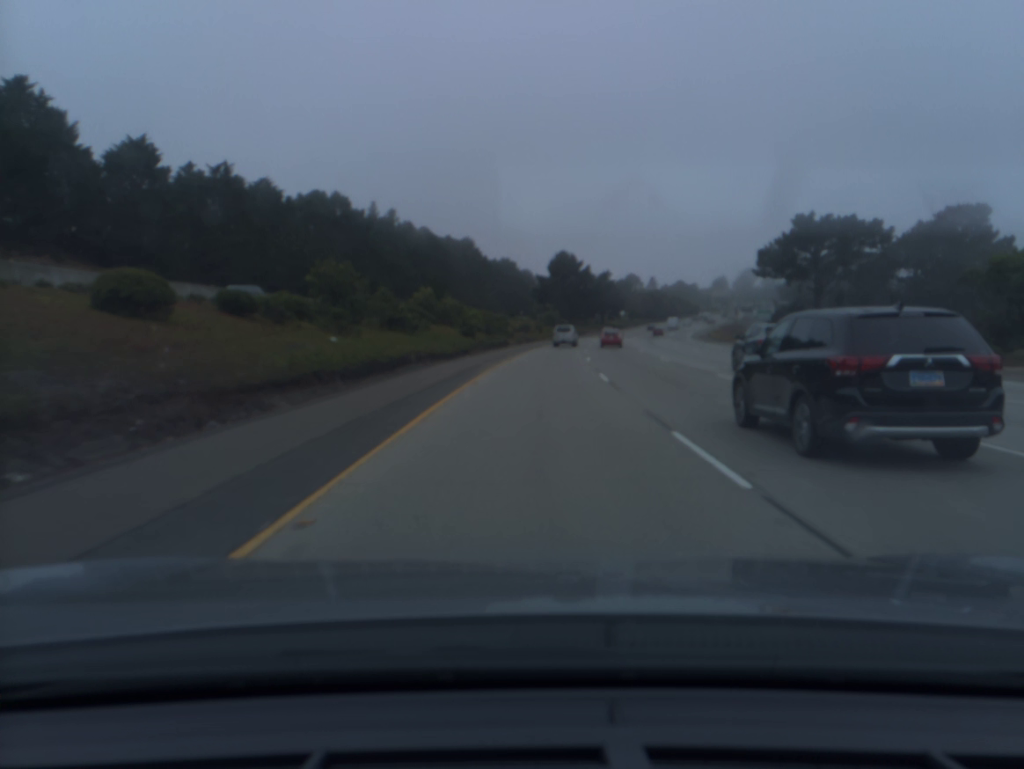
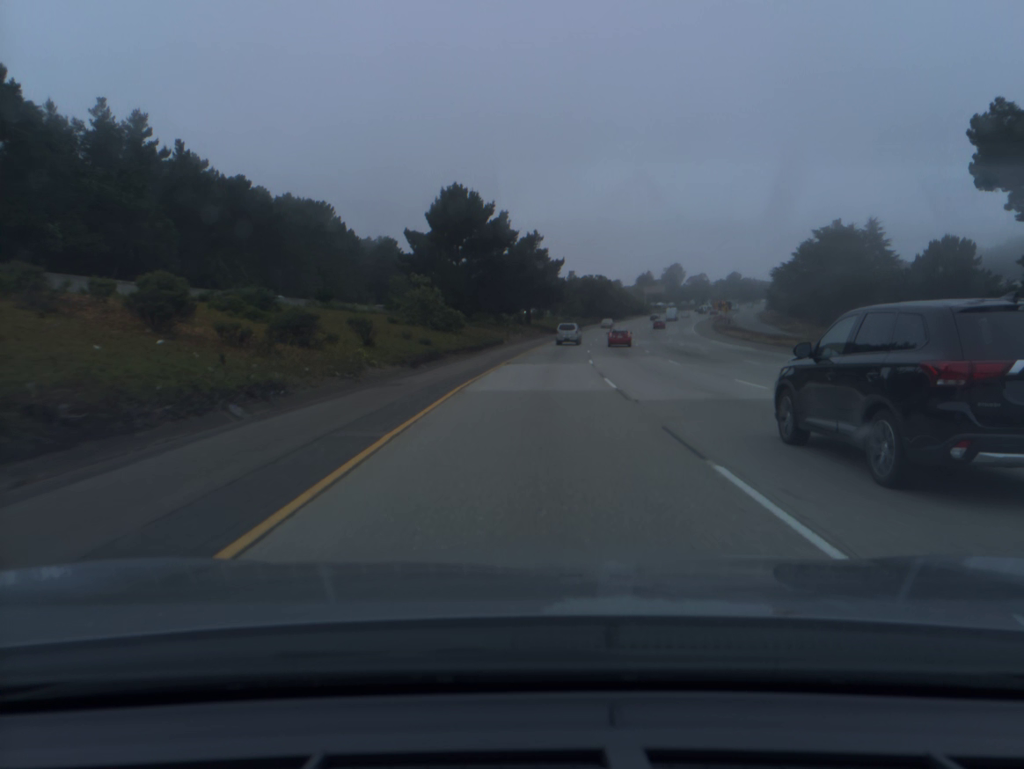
(+4.7, +75.5) m; +7°
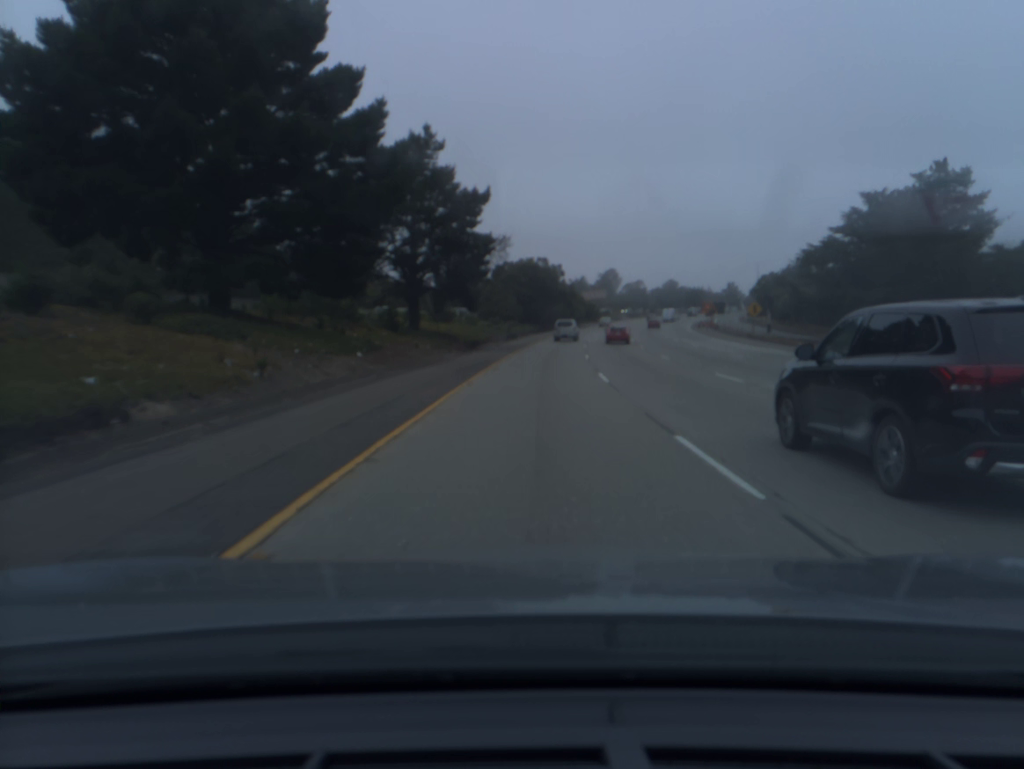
(+2.6, +56.4) m; +5°
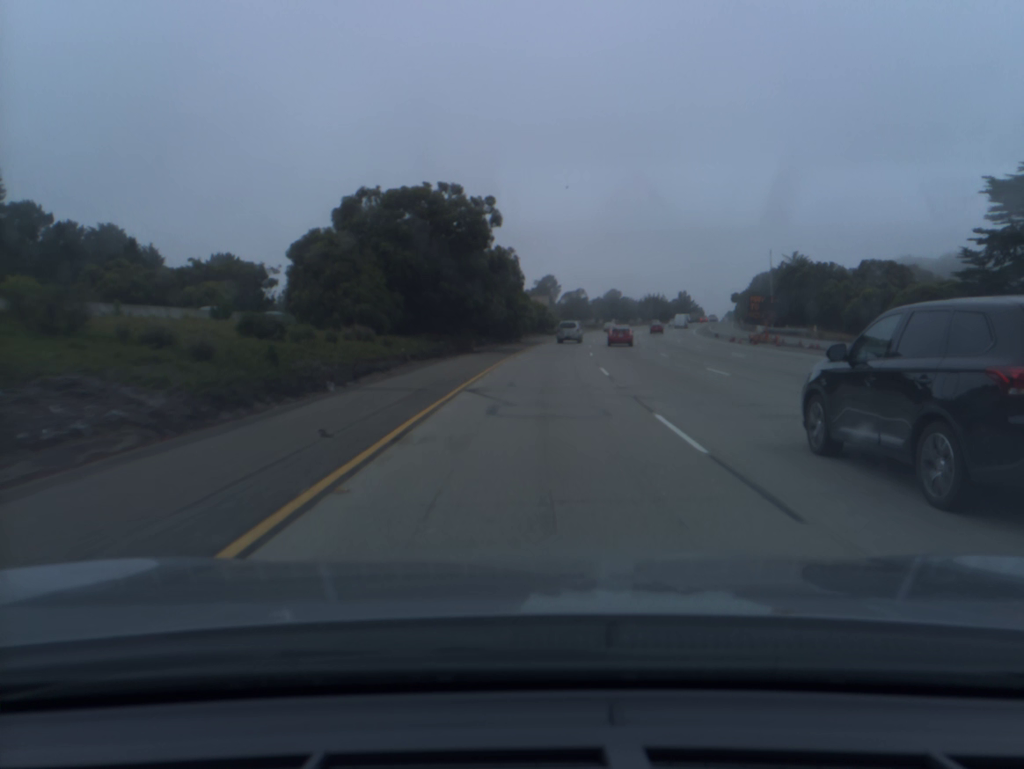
(+2.5, +56.3) m; +5°
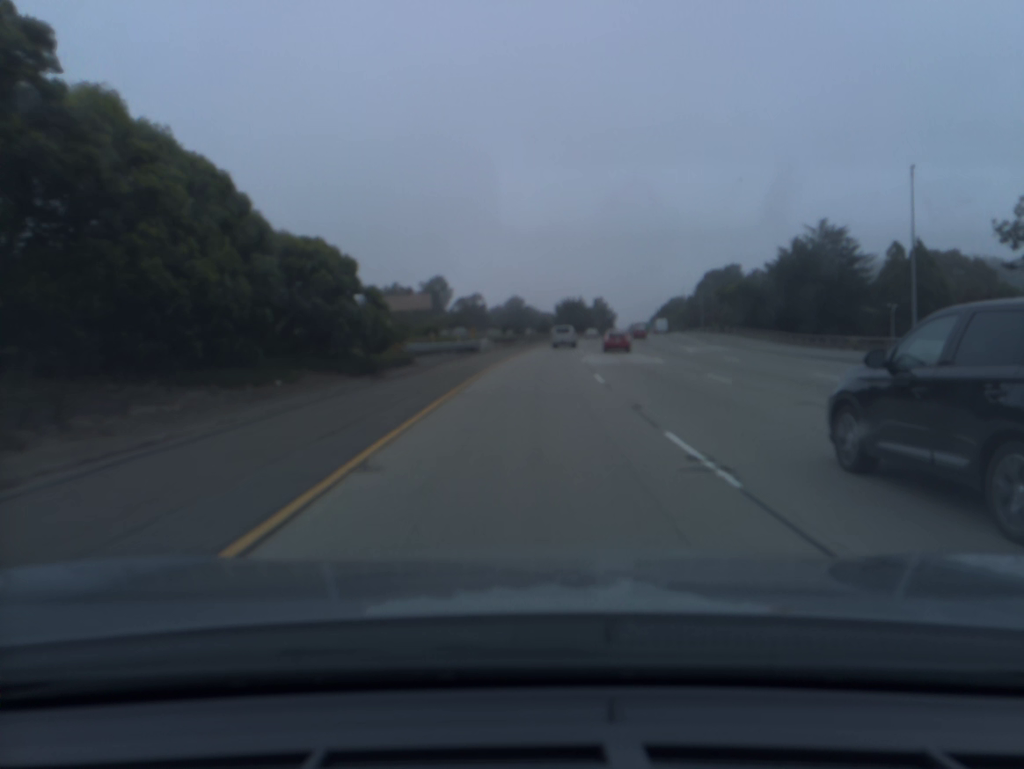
(+4.9, +74.8) m; +8°
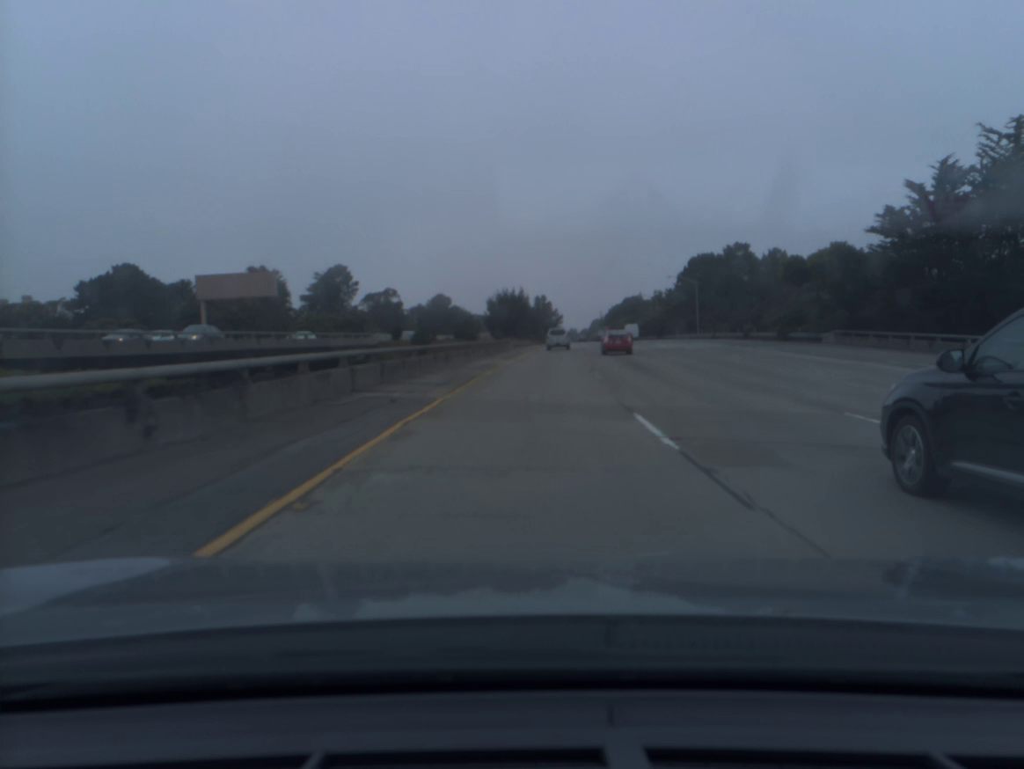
(+2.3, +56.4) m; +5°
